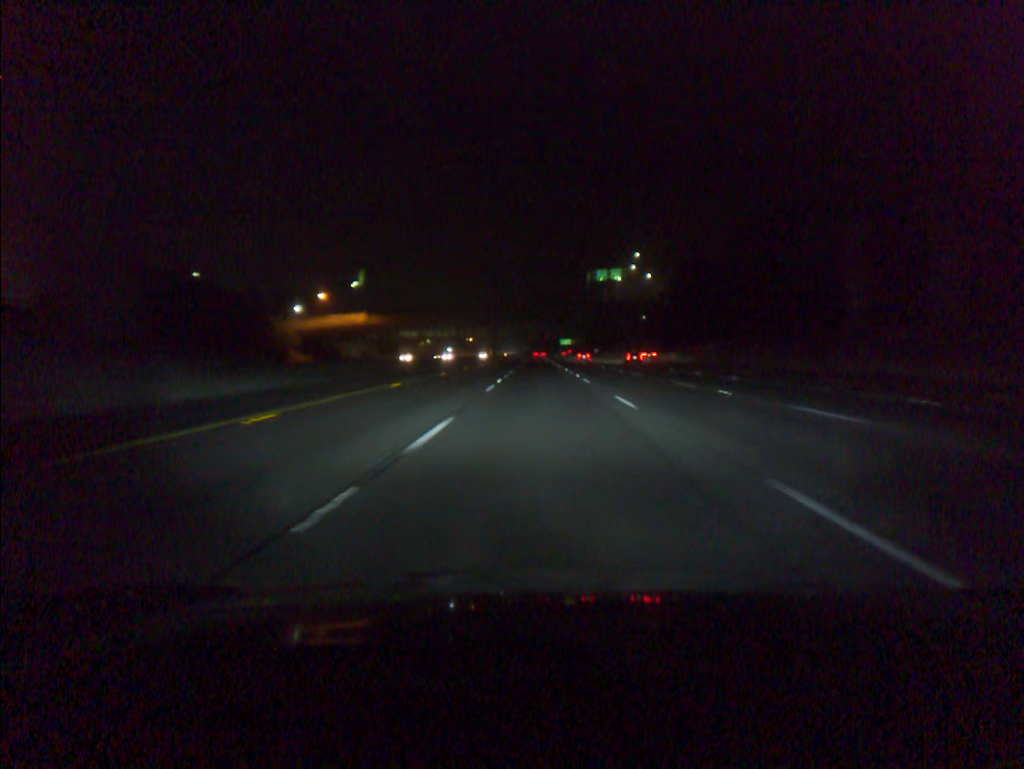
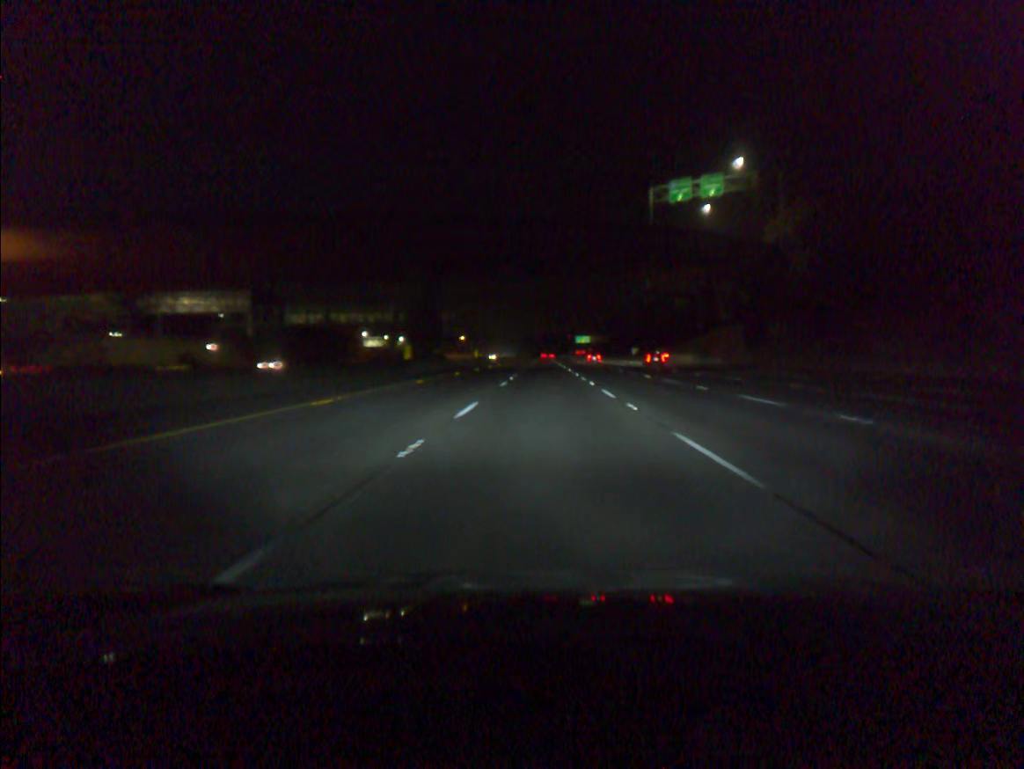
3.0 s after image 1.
(-0.6, +97.6) m; -1°
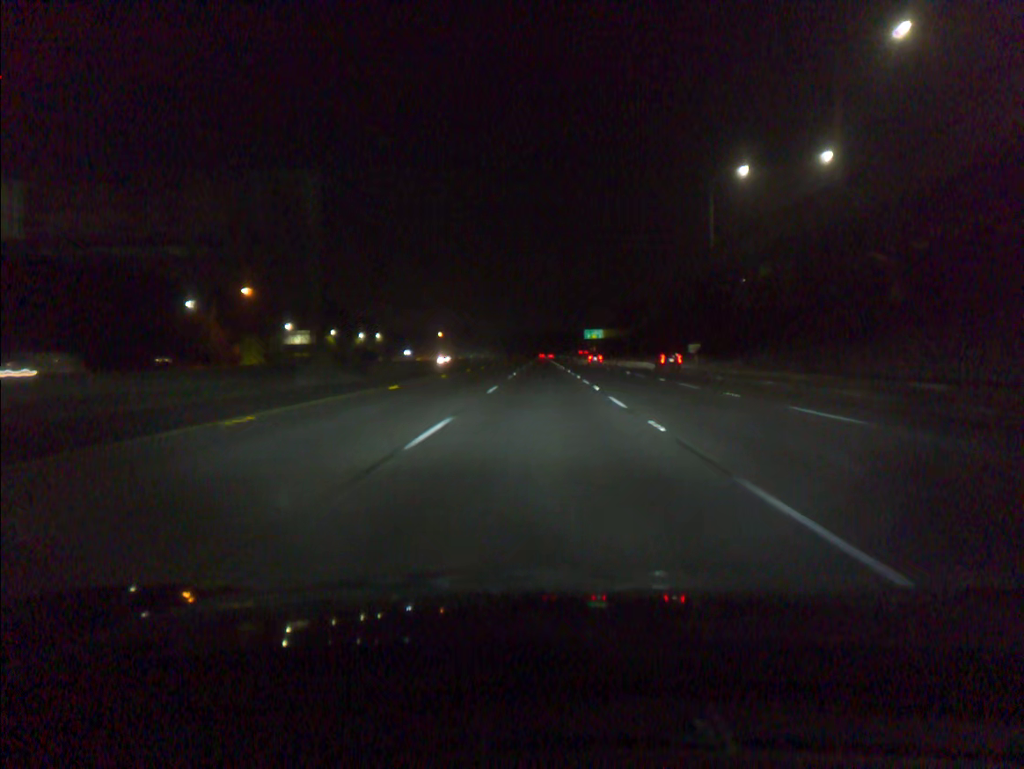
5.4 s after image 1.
(+0.2, +77.9) m; 0°
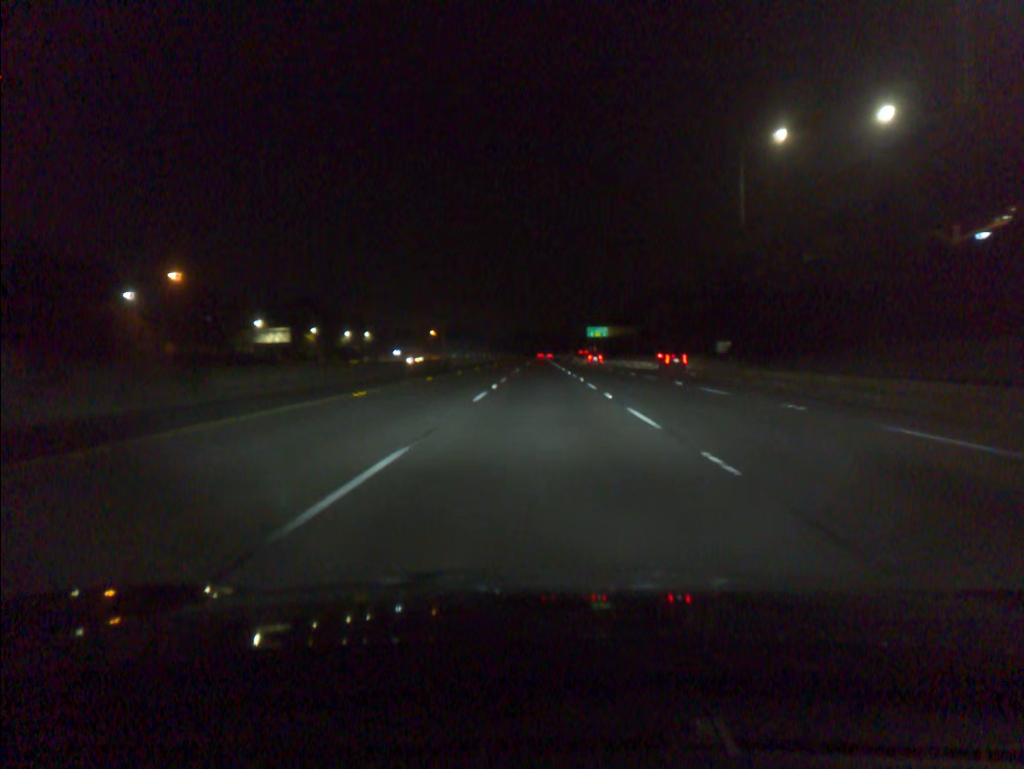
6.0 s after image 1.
(0.0, +19.5) m; 0°
